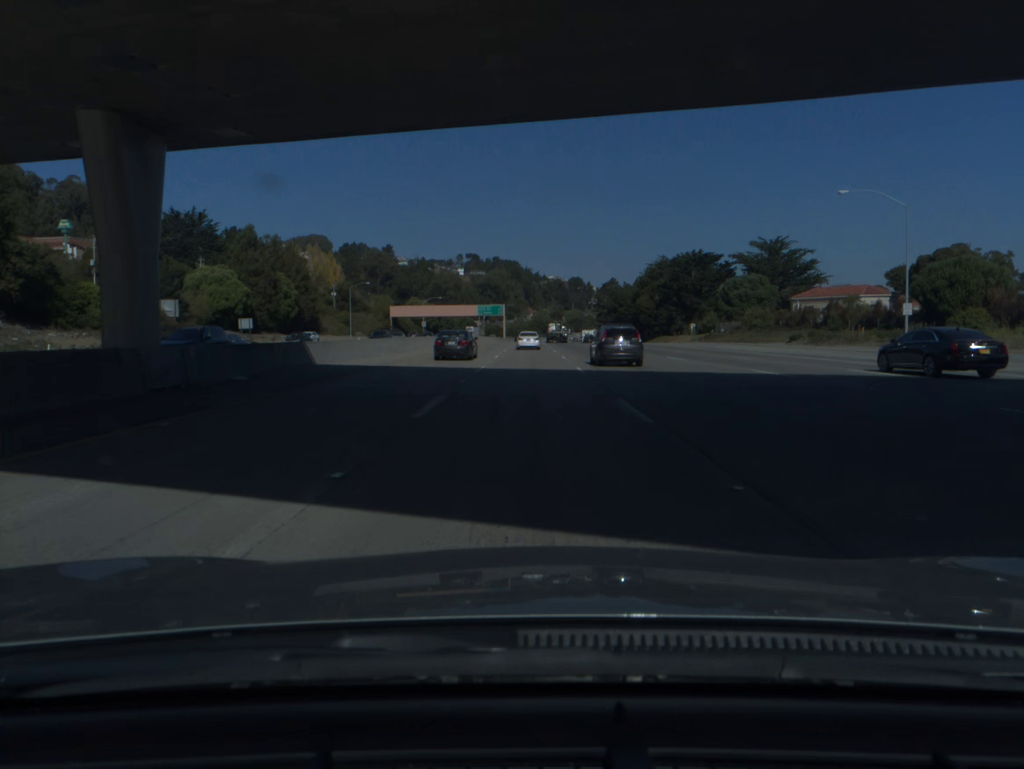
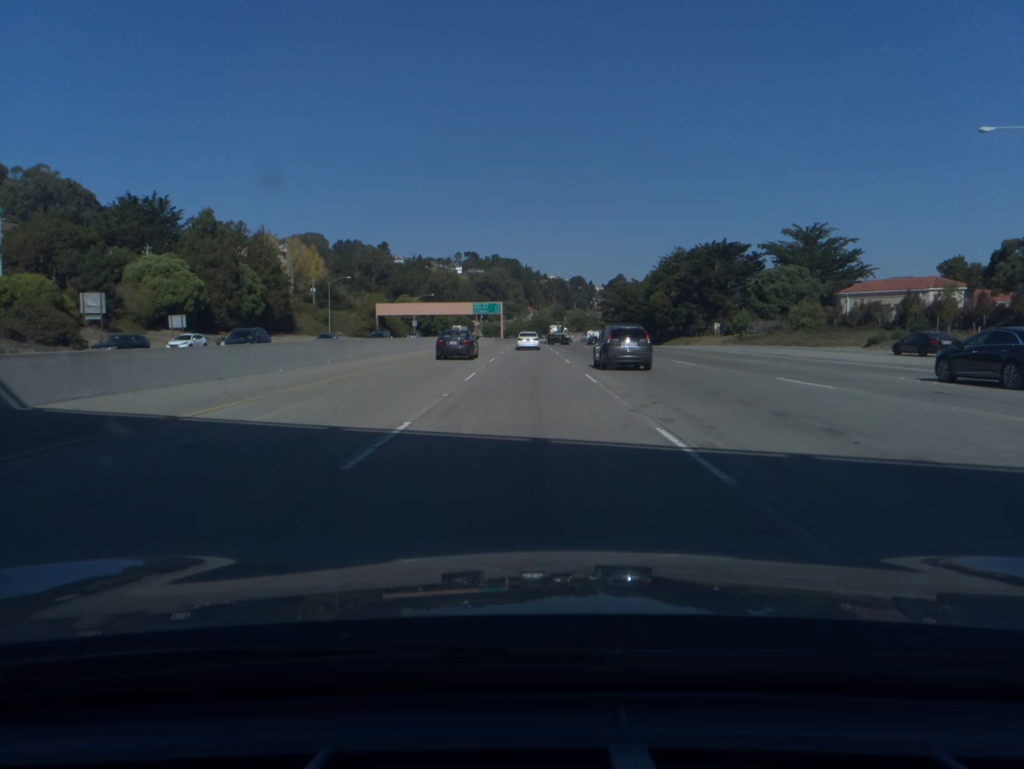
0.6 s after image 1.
(0.0, +19.1) m; 0°
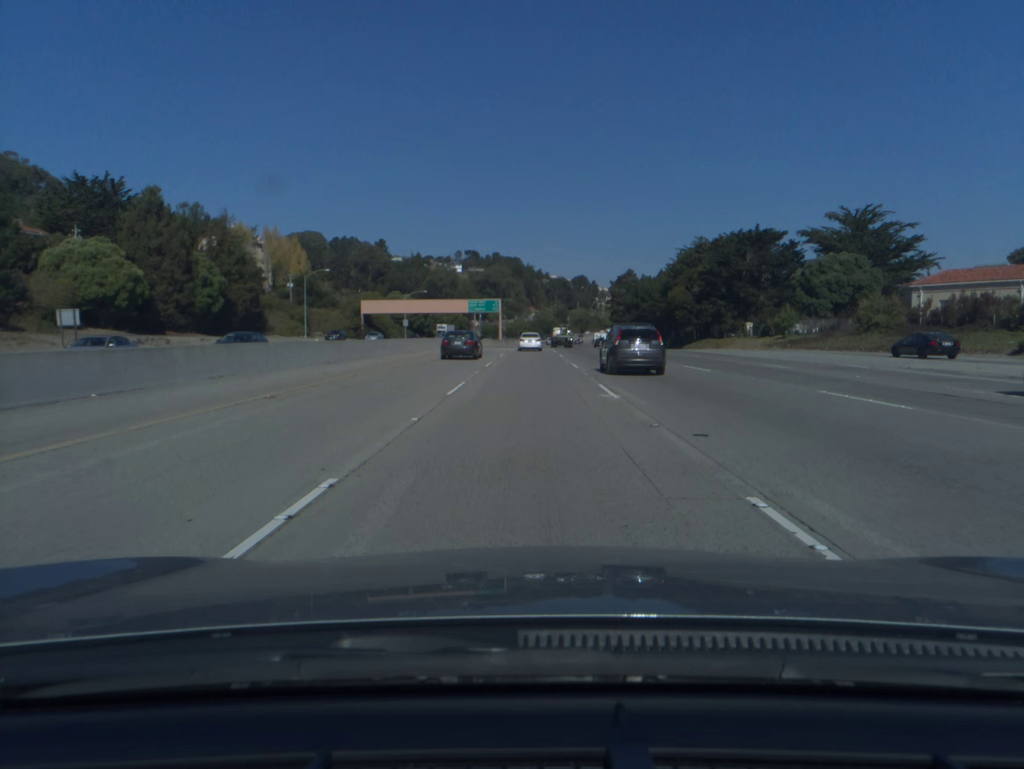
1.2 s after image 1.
(0.0, +19.1) m; 0°
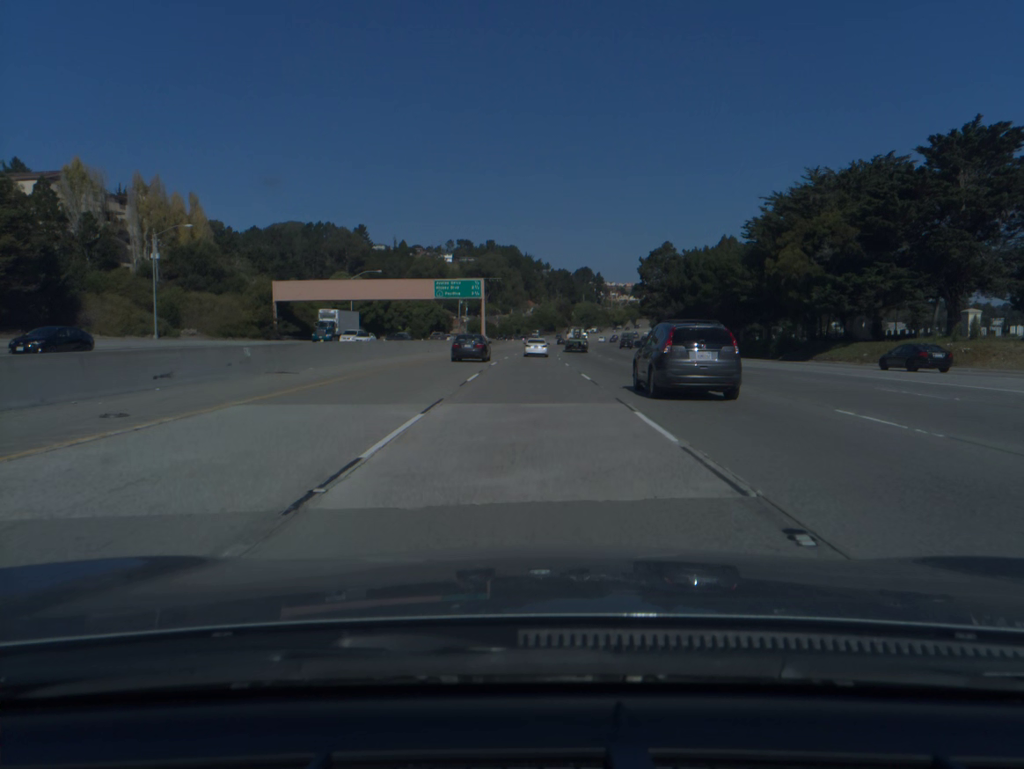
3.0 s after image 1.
(0.0, +57.2) m; 0°
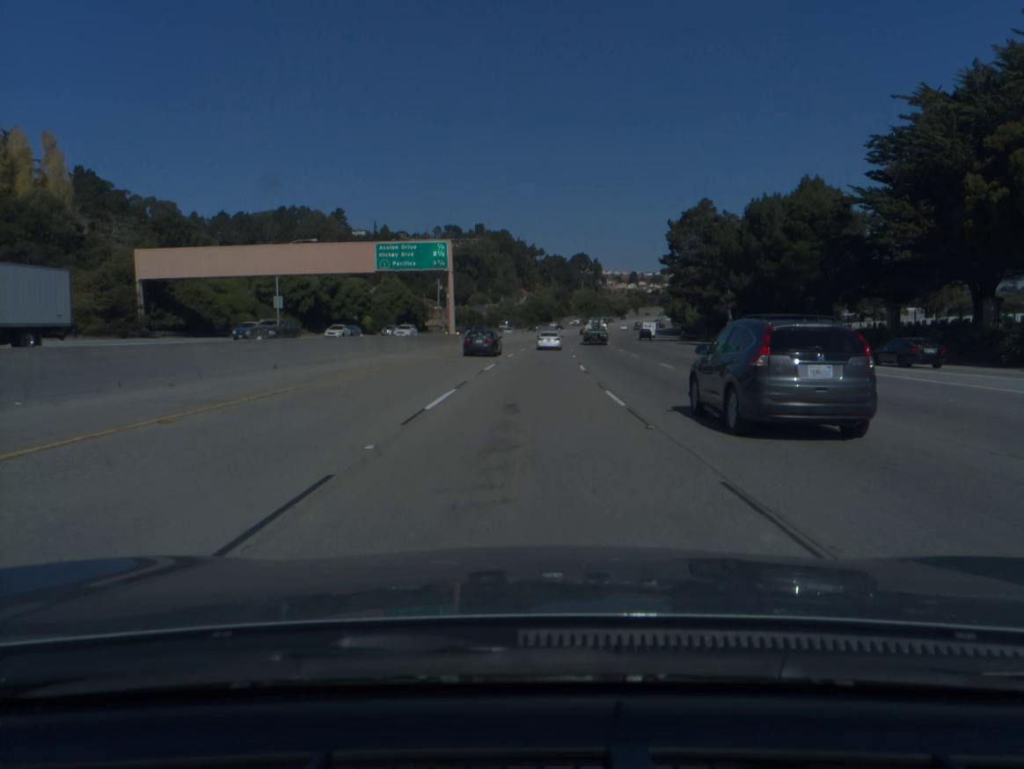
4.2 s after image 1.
(+0.1, +38.1) m; 0°
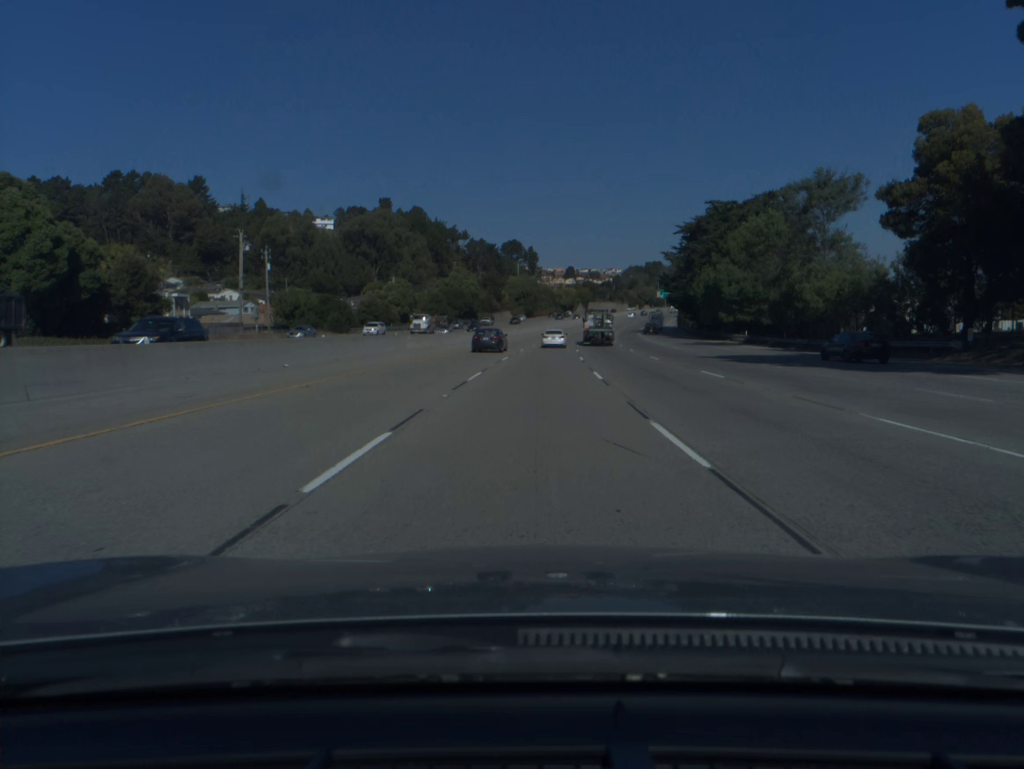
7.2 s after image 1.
(+3.8, +95.1) m; +5°
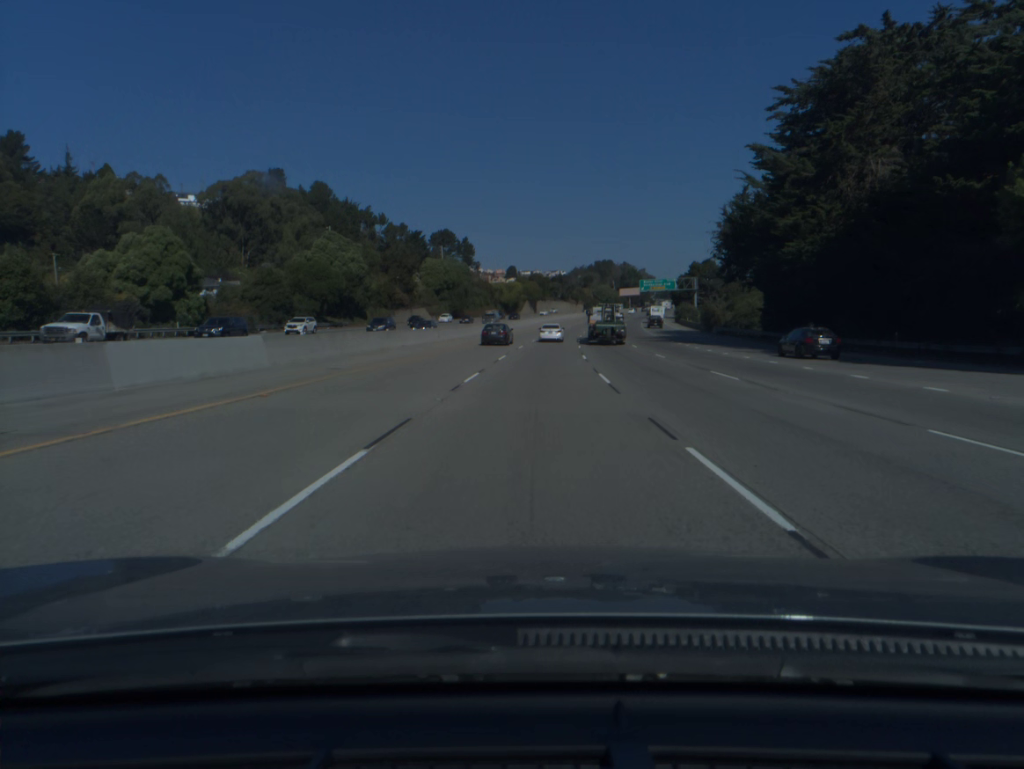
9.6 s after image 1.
(+2.9, +75.4) m; +4°
